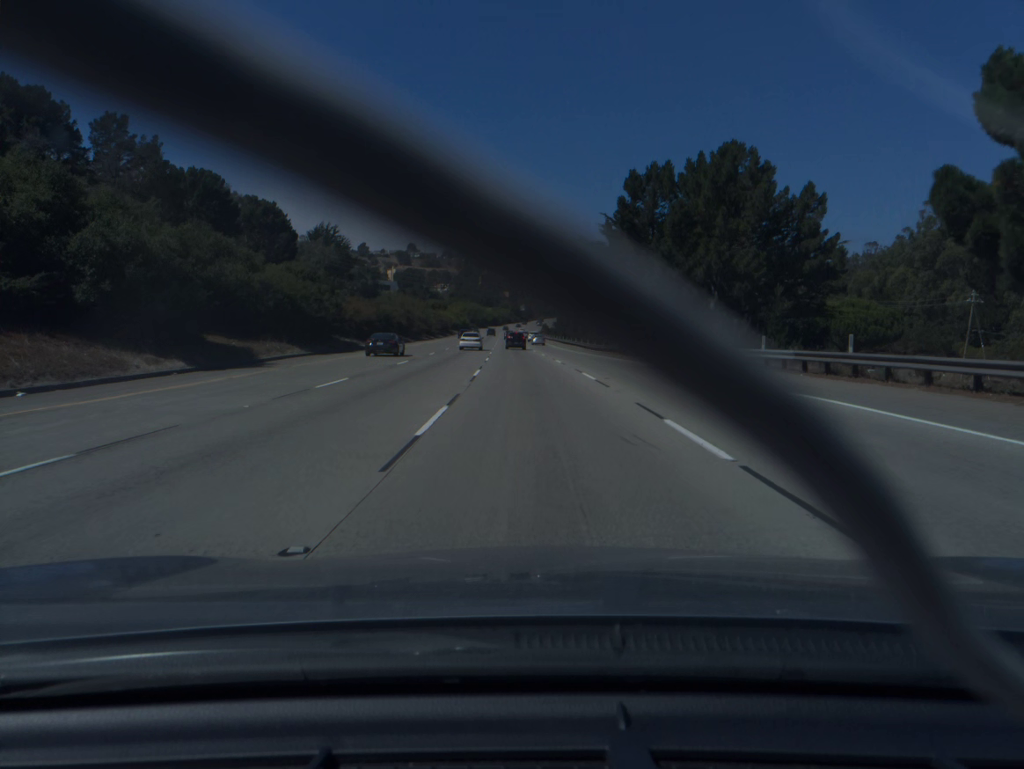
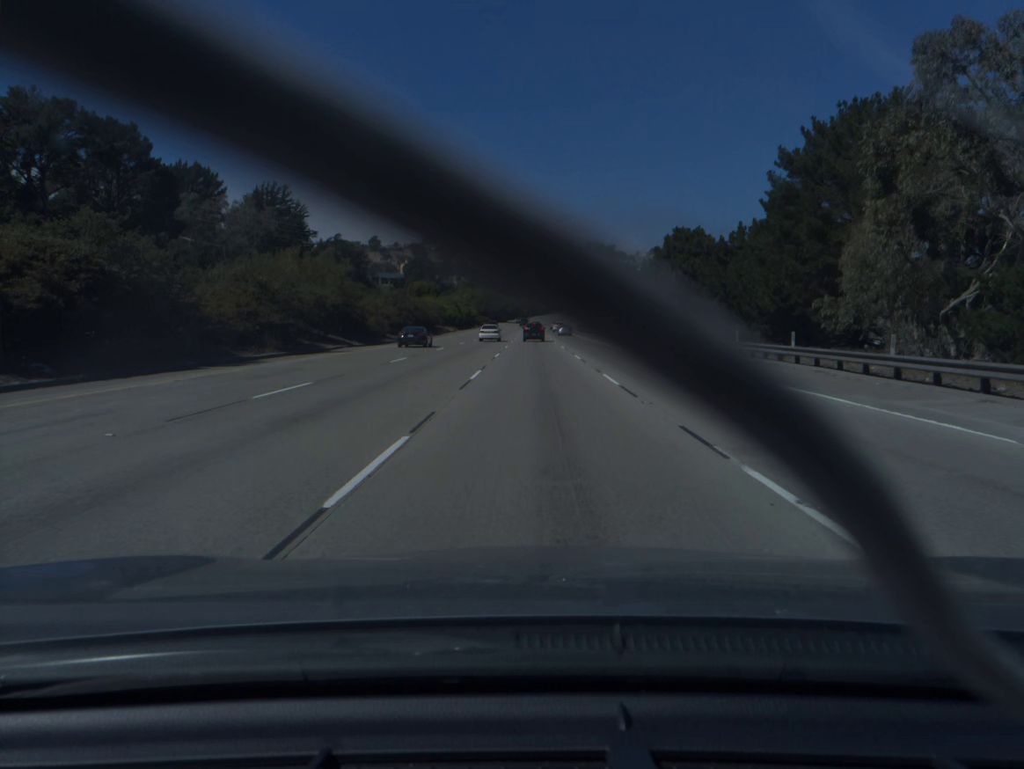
(-2.2, +77.6) m; -2°
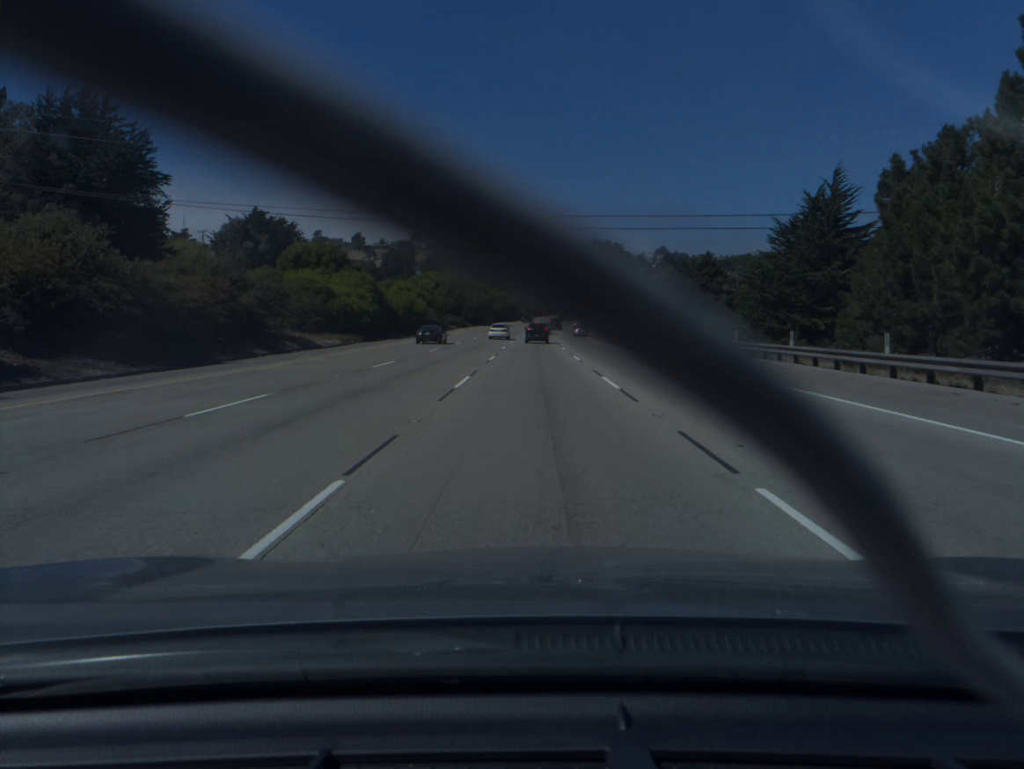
(0.0, +75.8) m; 0°
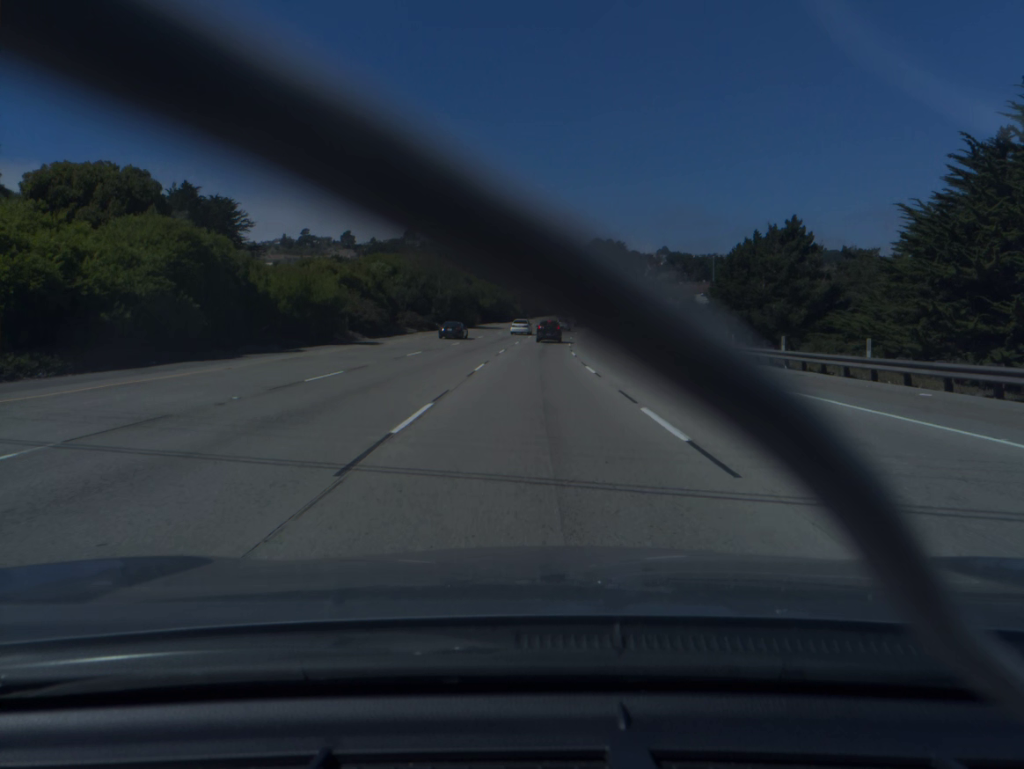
(0.0, +37.0) m; 0°
